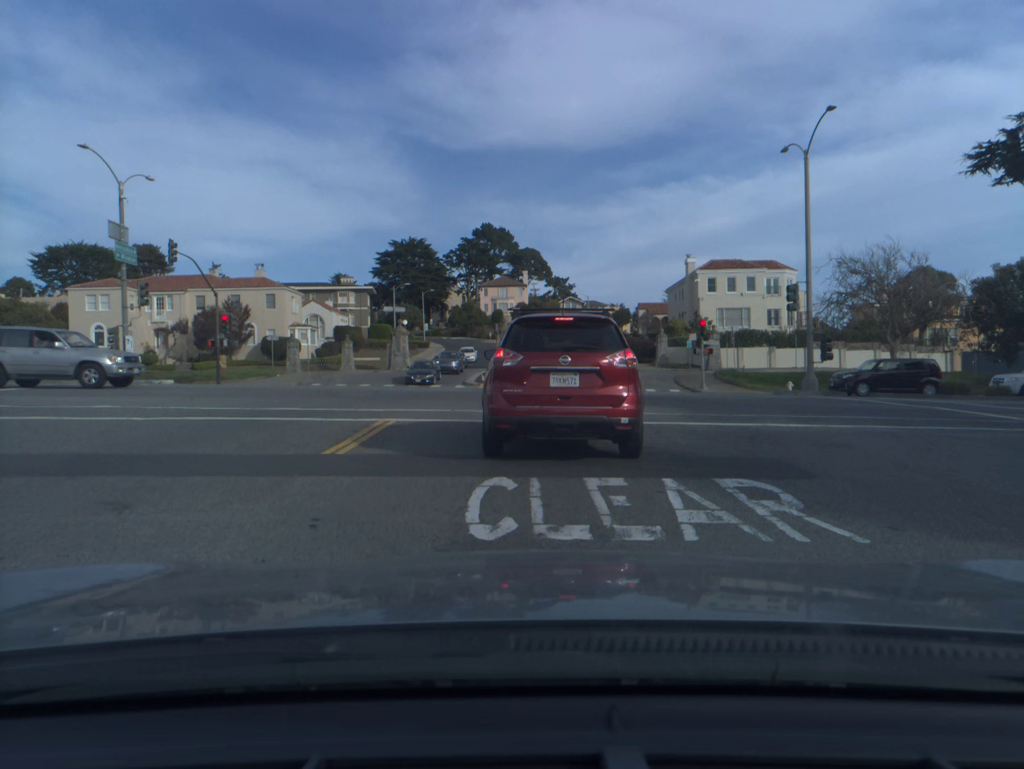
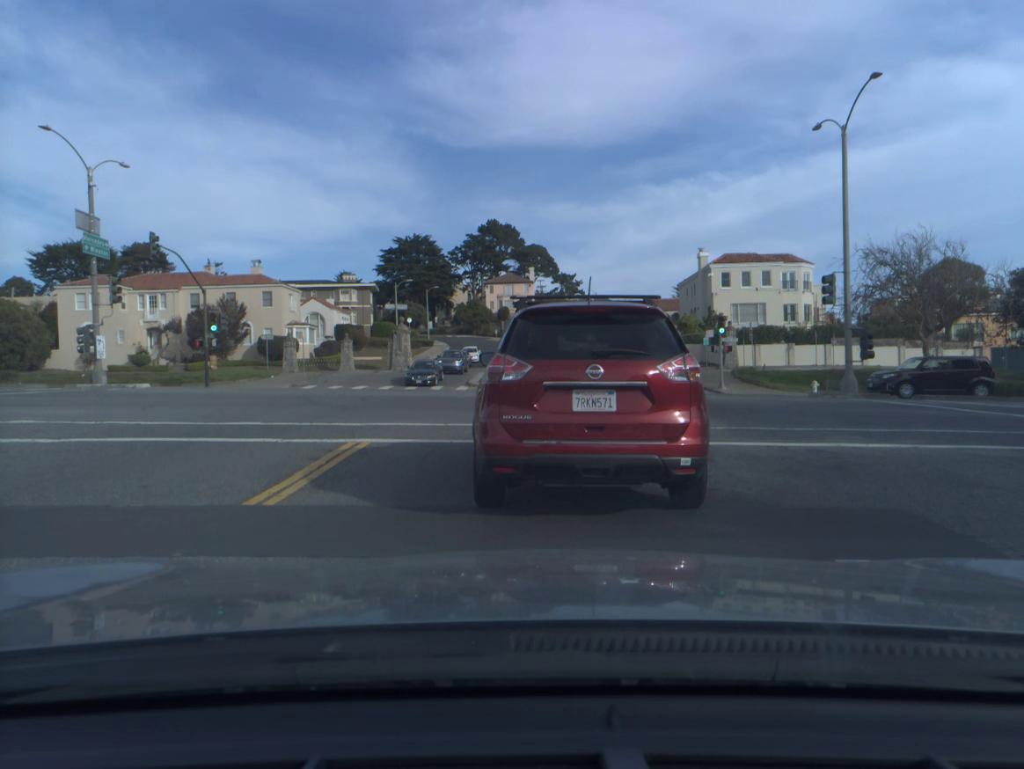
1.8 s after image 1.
(0.0, +2.9) m; 0°
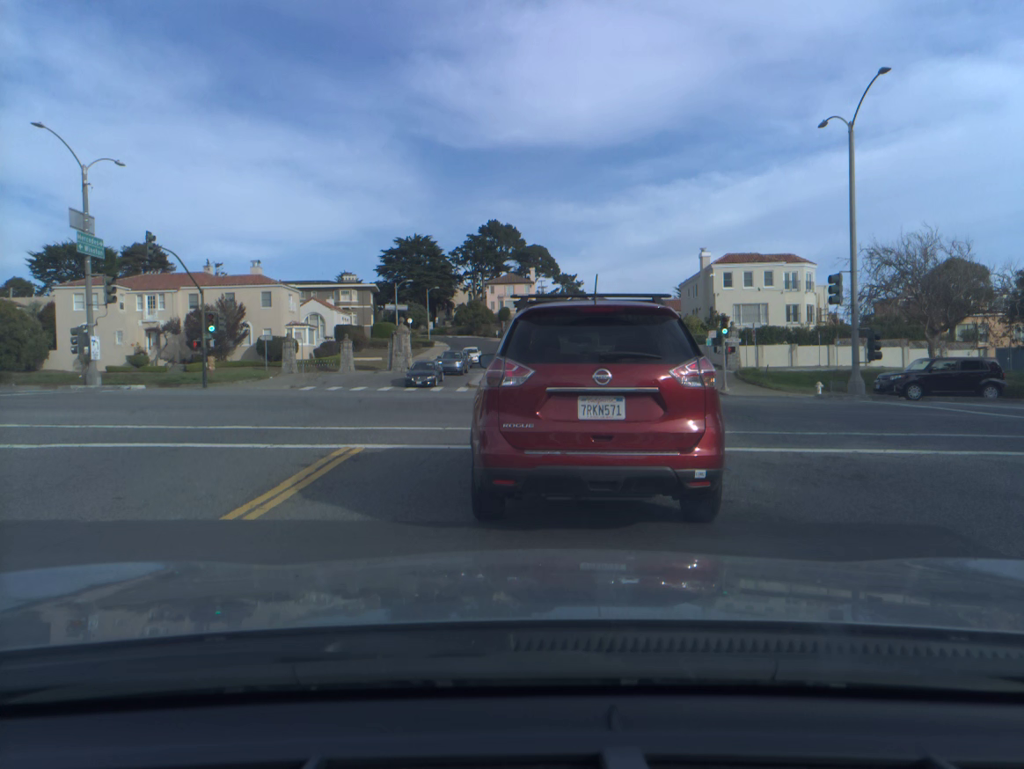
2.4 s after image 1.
(0.0, +0.5) m; 0°
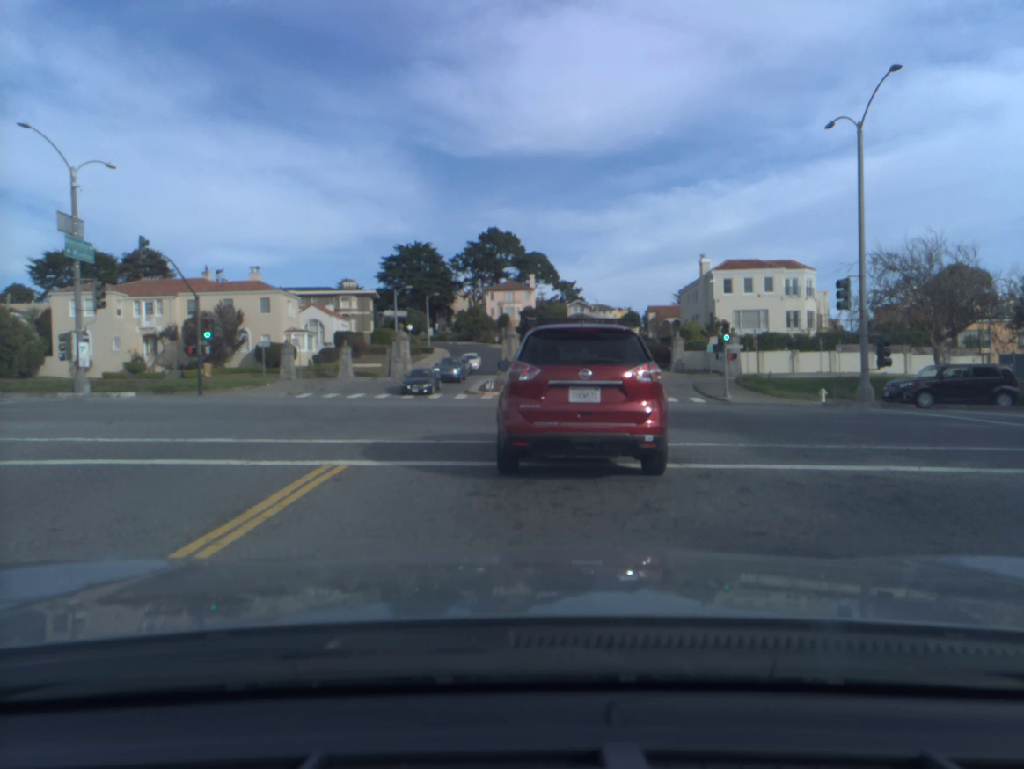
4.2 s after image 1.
(0.0, +0.9) m; 0°
